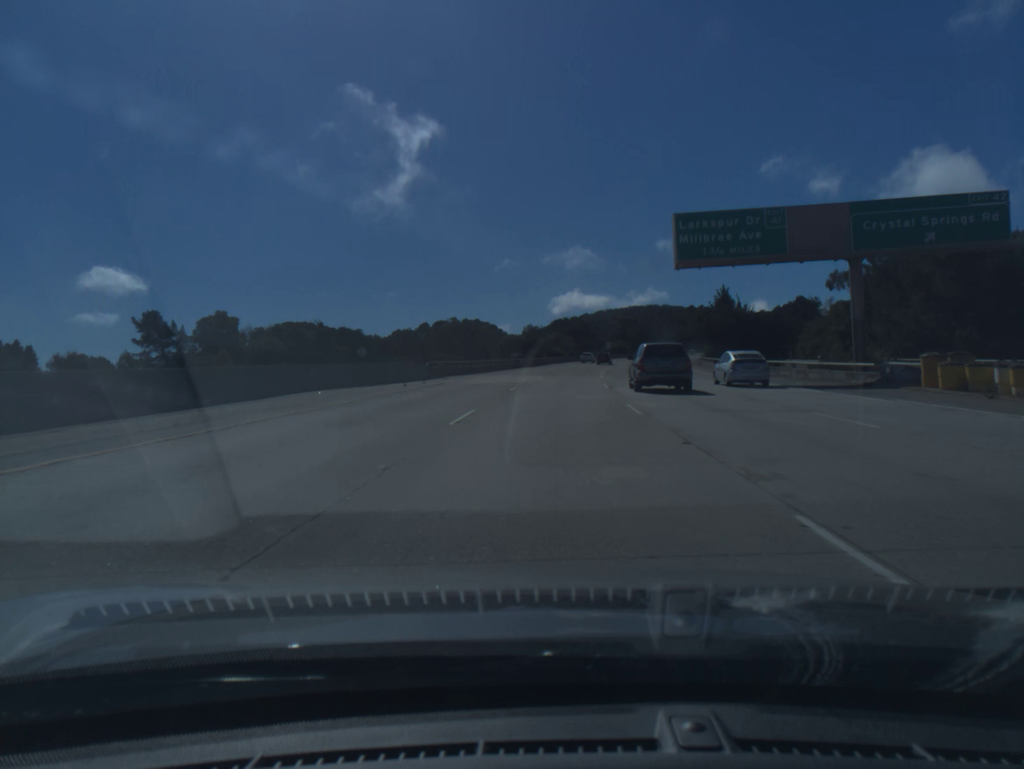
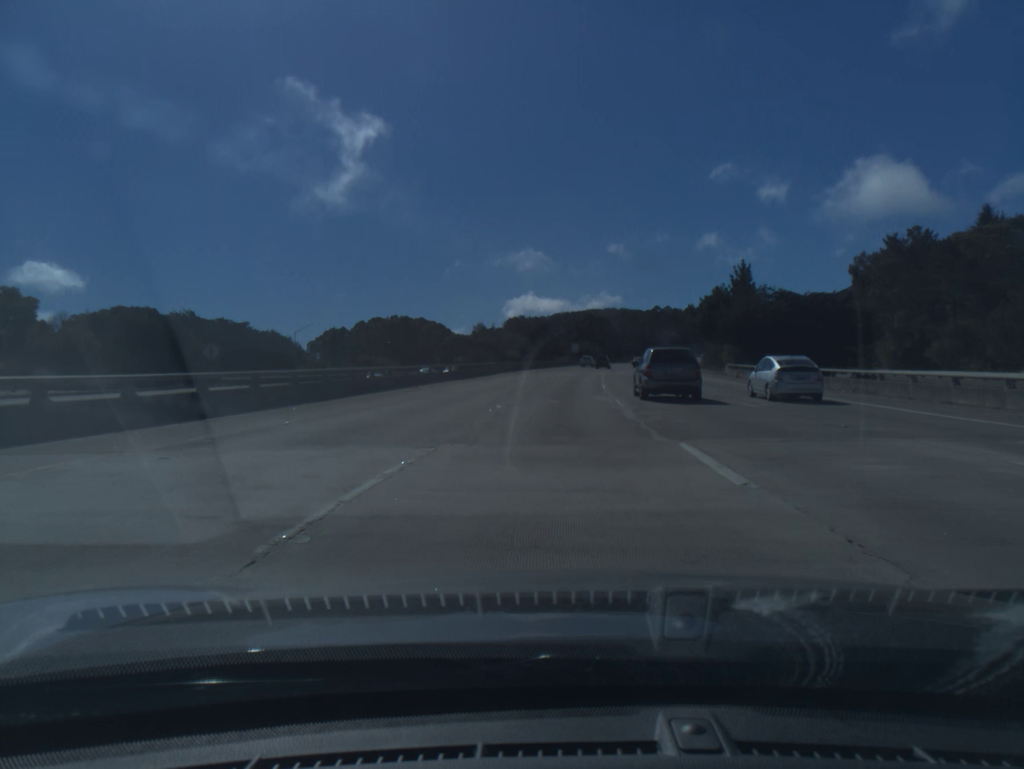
(+1.1, +37.3) m; +3°
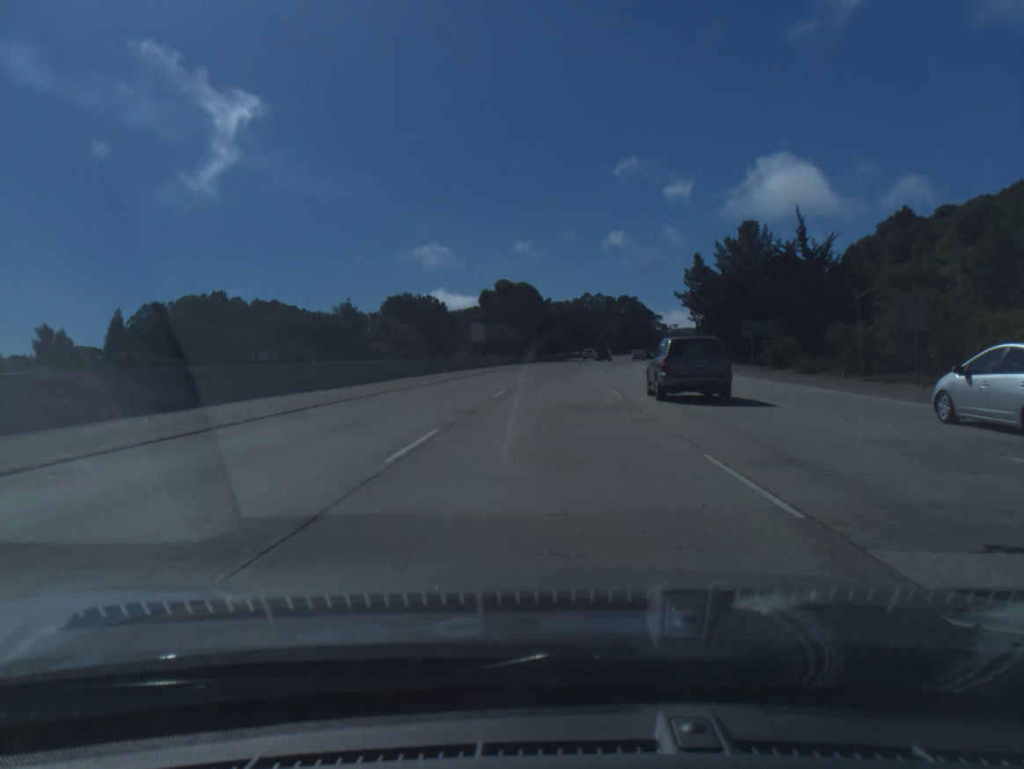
(+4.3, +75.9) m; +6°
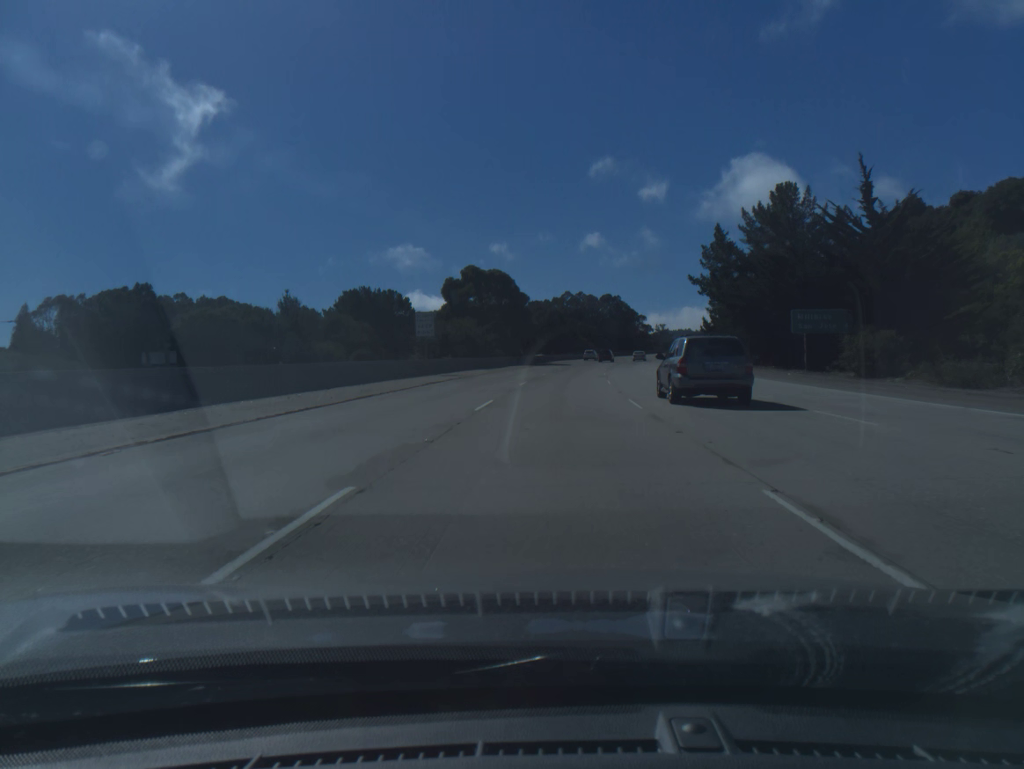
(+0.3, +19.3) m; +2°
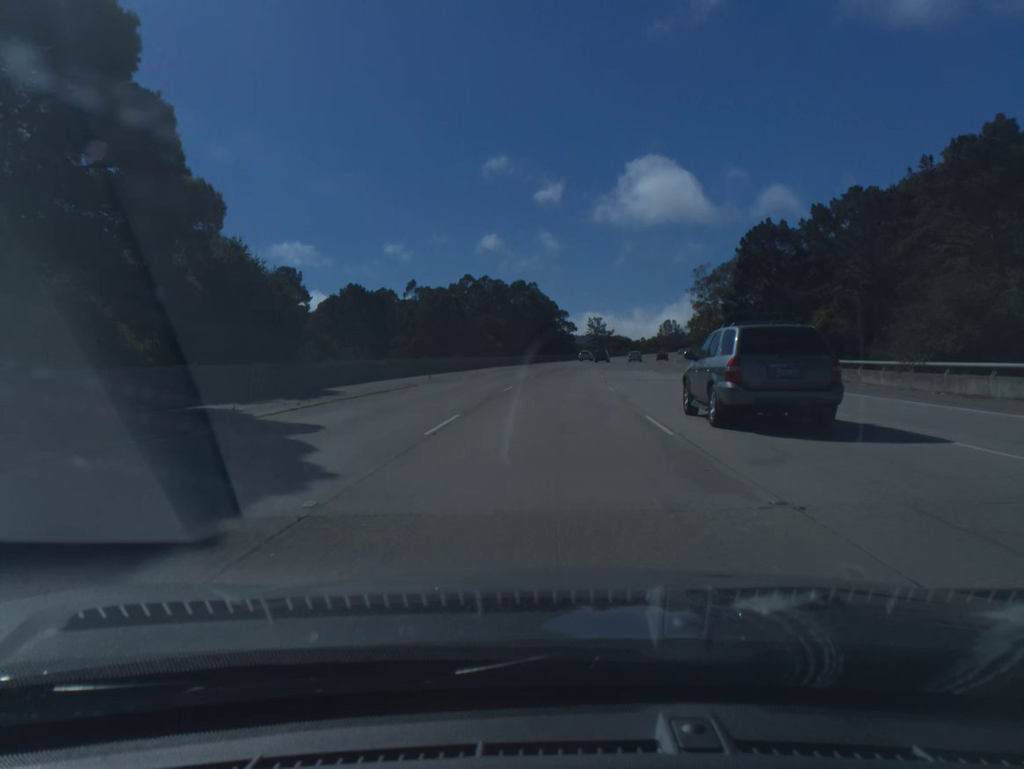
(+4.7, +77.4) m; +7°
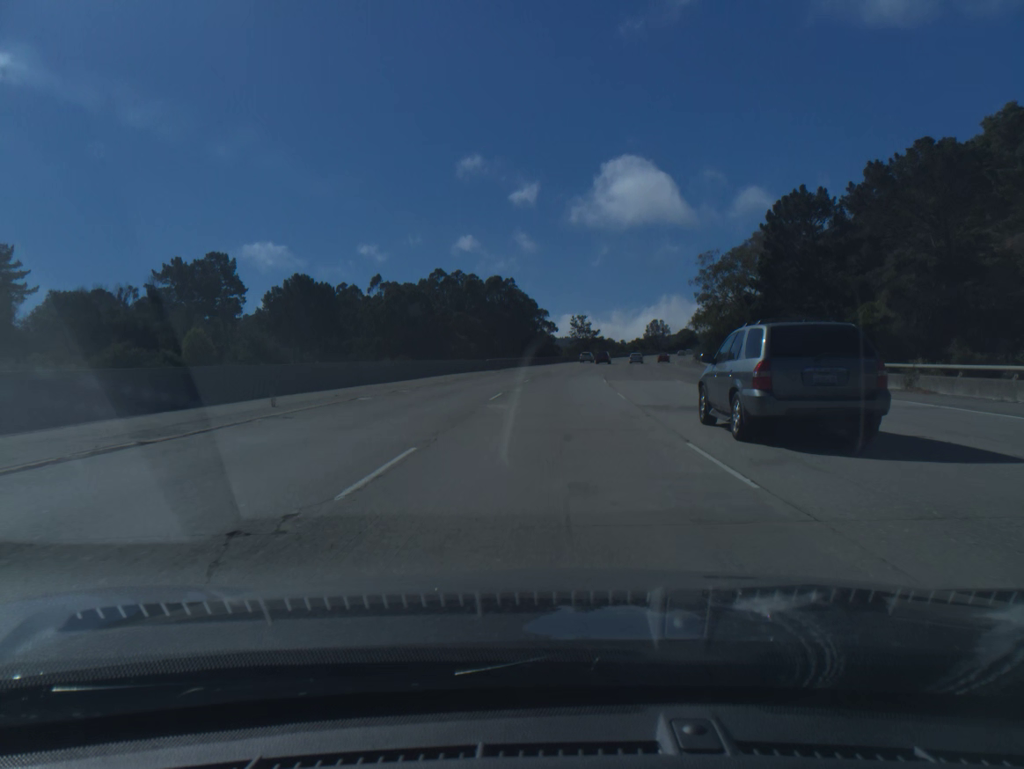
(+0.3, +19.5) m; +2°
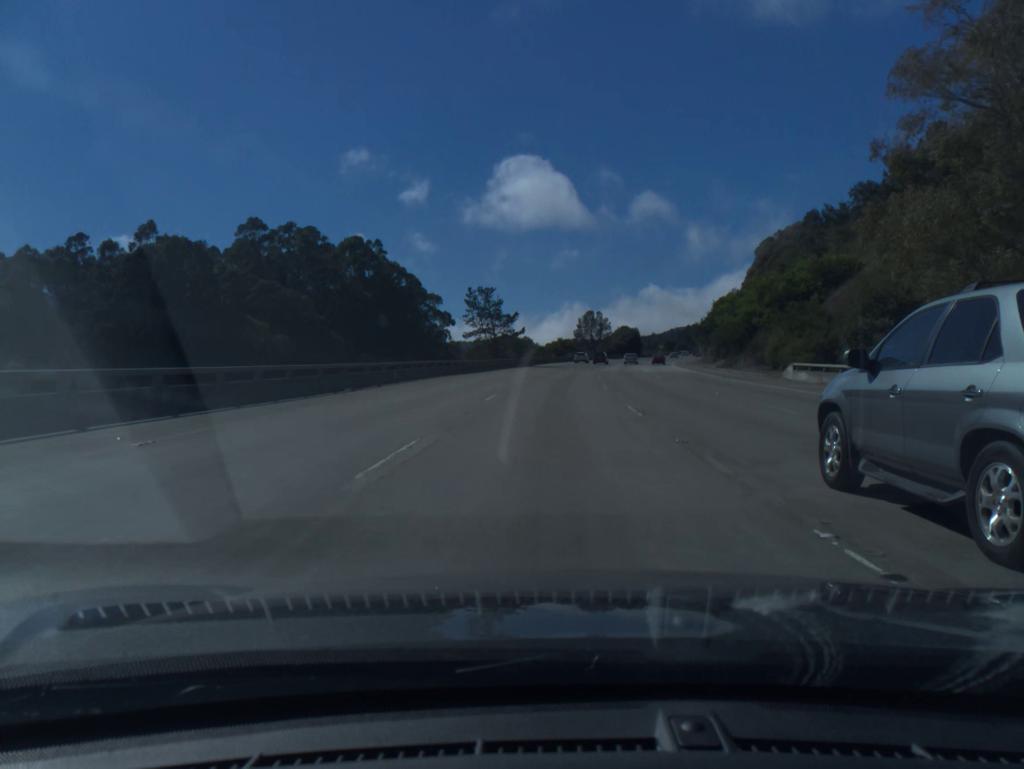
(+4.5, +77.9) m; +7°
